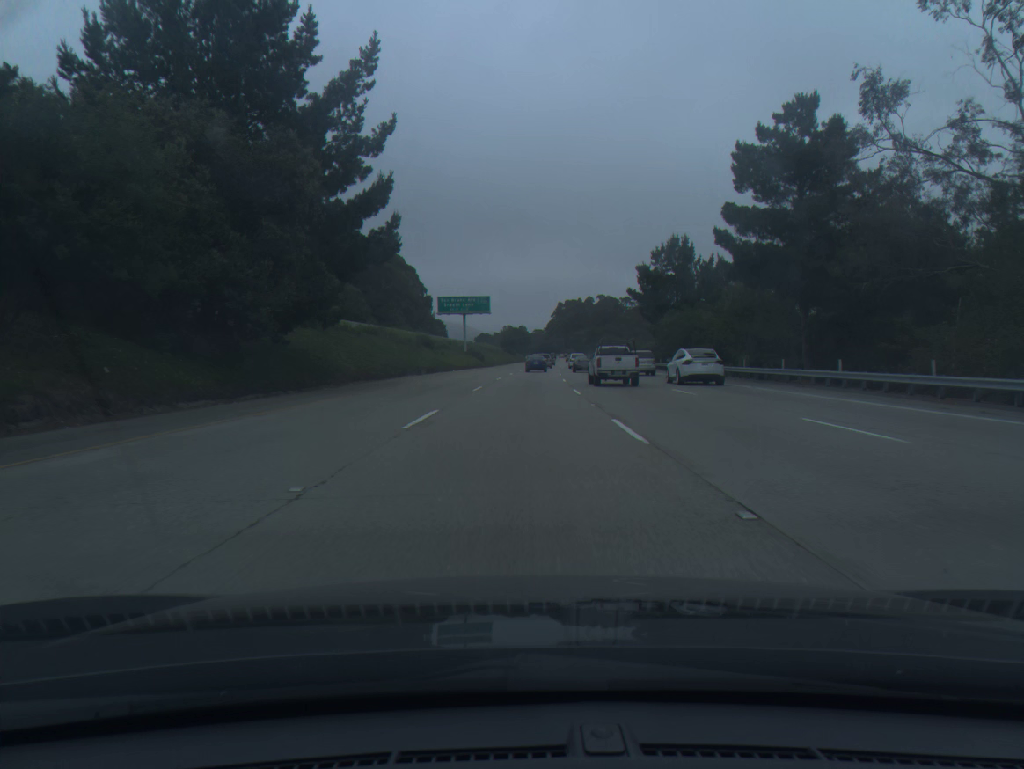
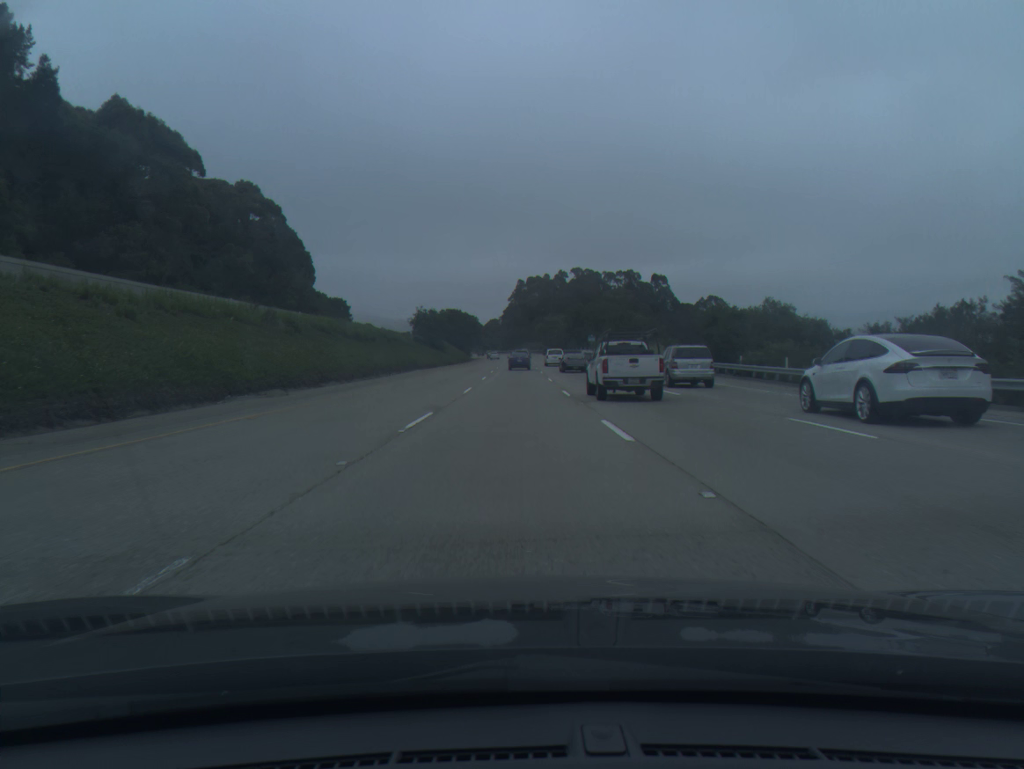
(+3.1, +102.2) m; +3°
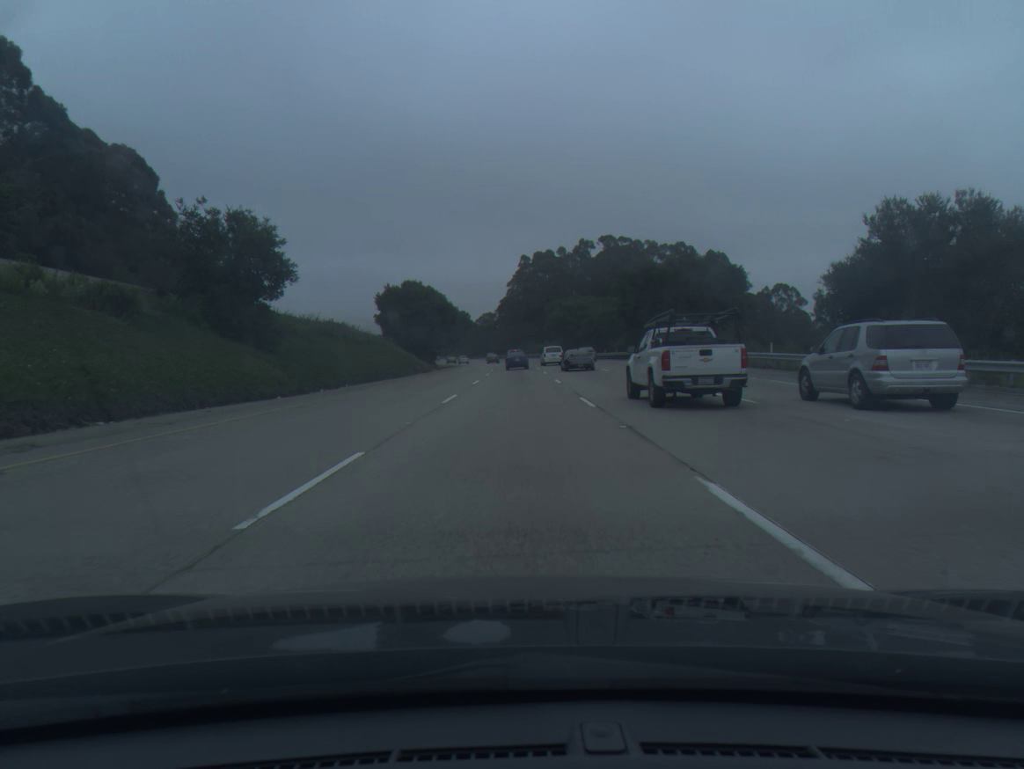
(-0.2, +81.2) m; 0°
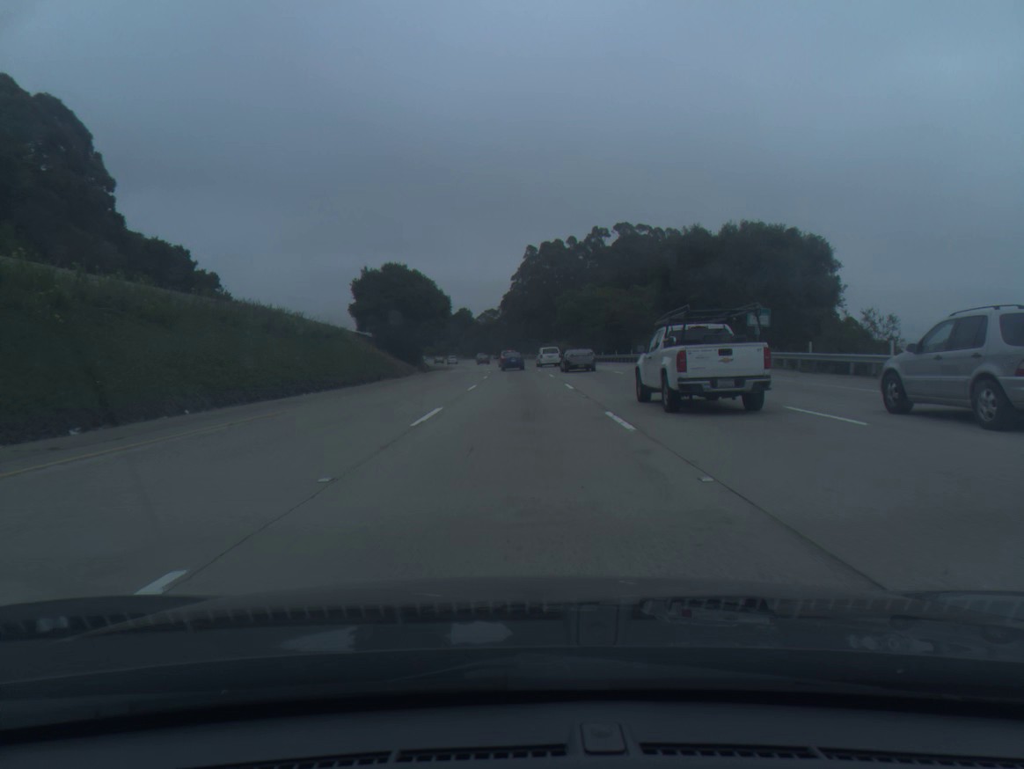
(-0.1, +20.2) m; 0°
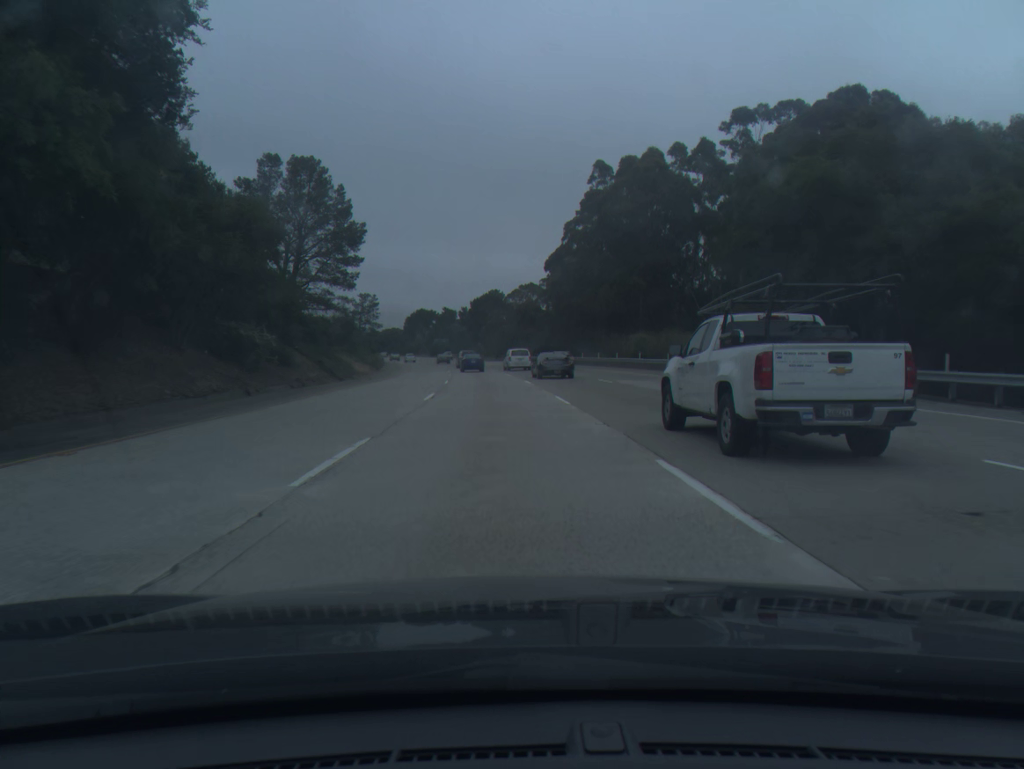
(-1.3, +80.3) m; -3°
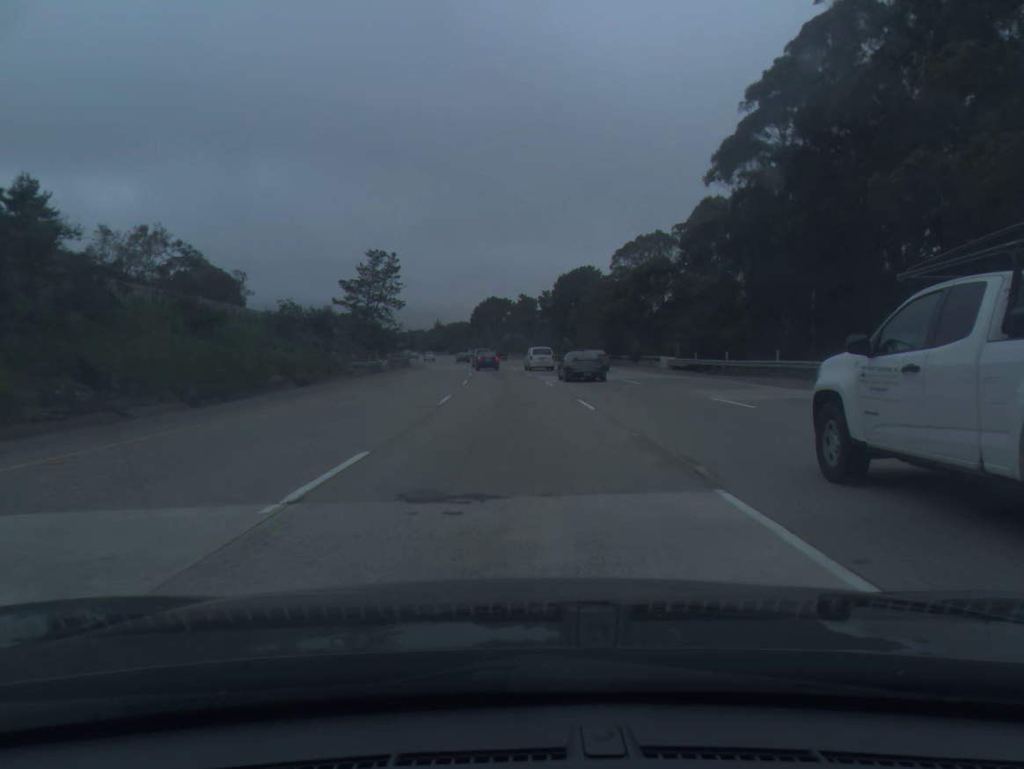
(-3.4, +59.9) m; -6°
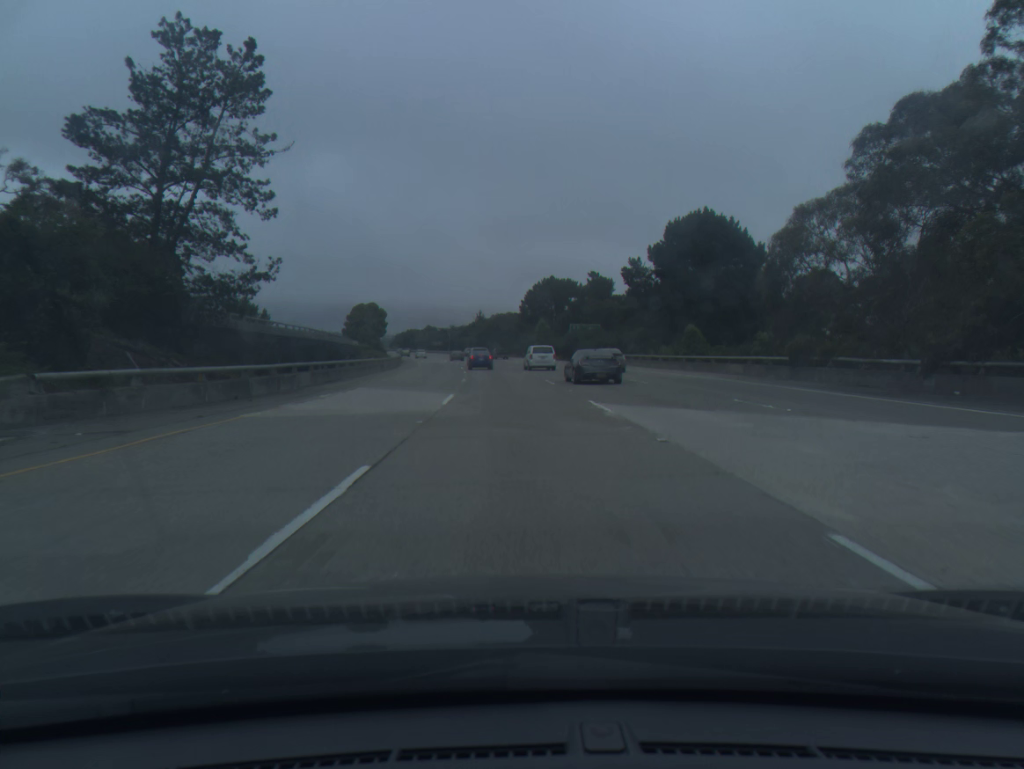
(-2.3, +59.9) m; -4°
